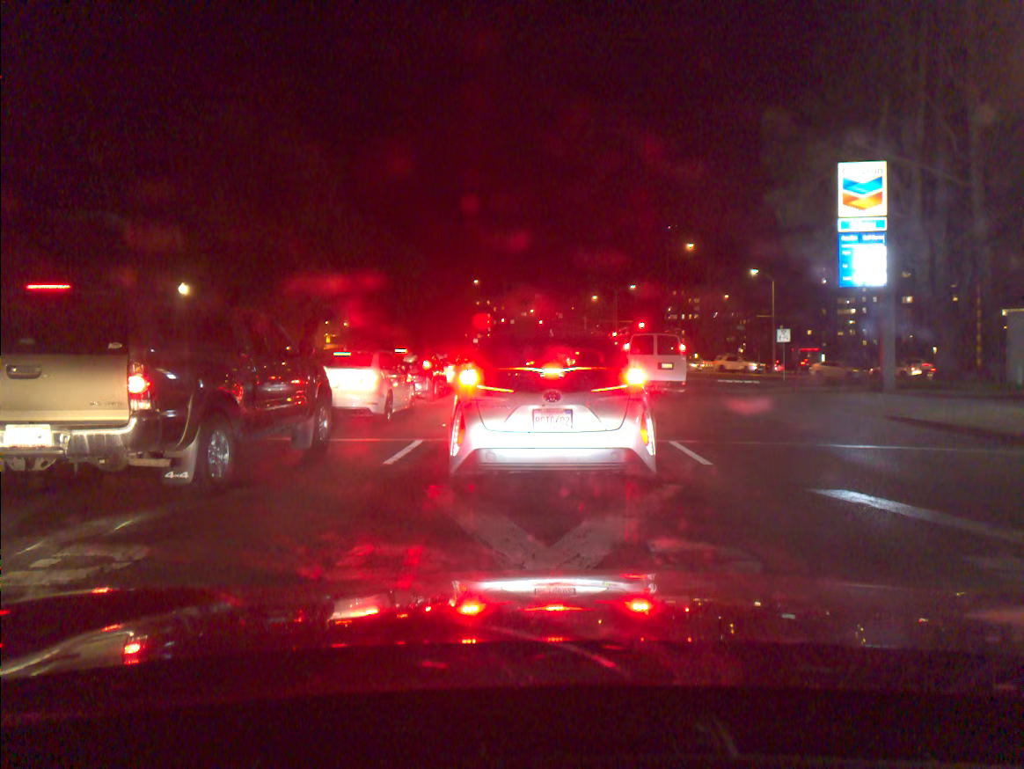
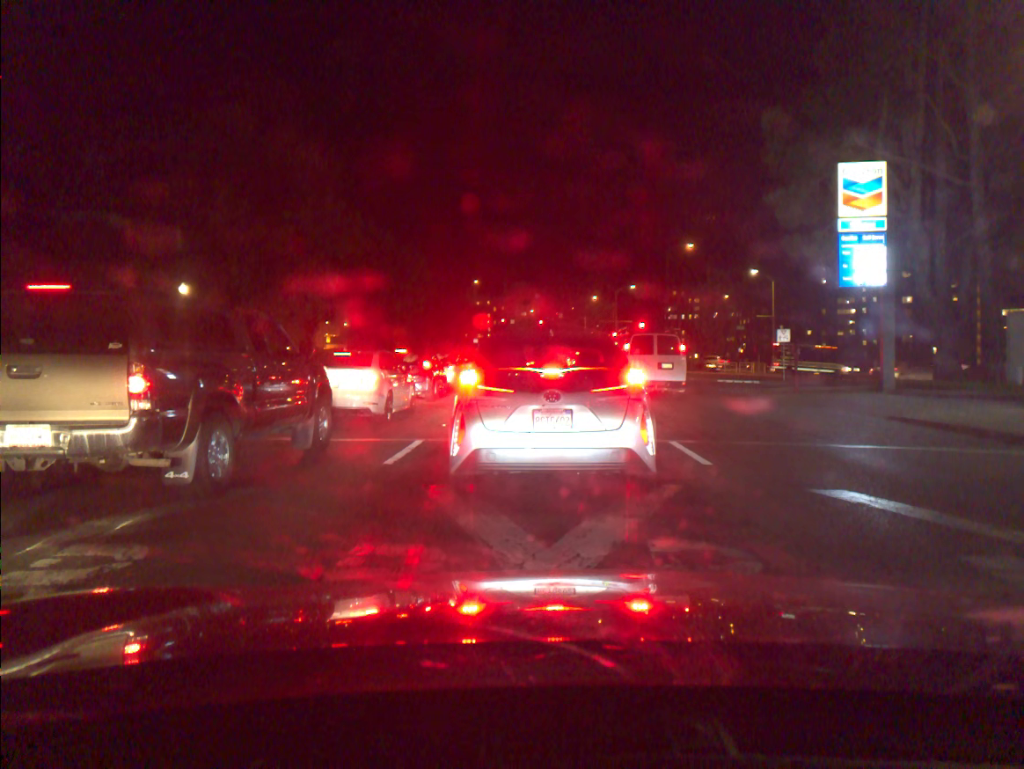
(0.0, 0.0) m; 0°
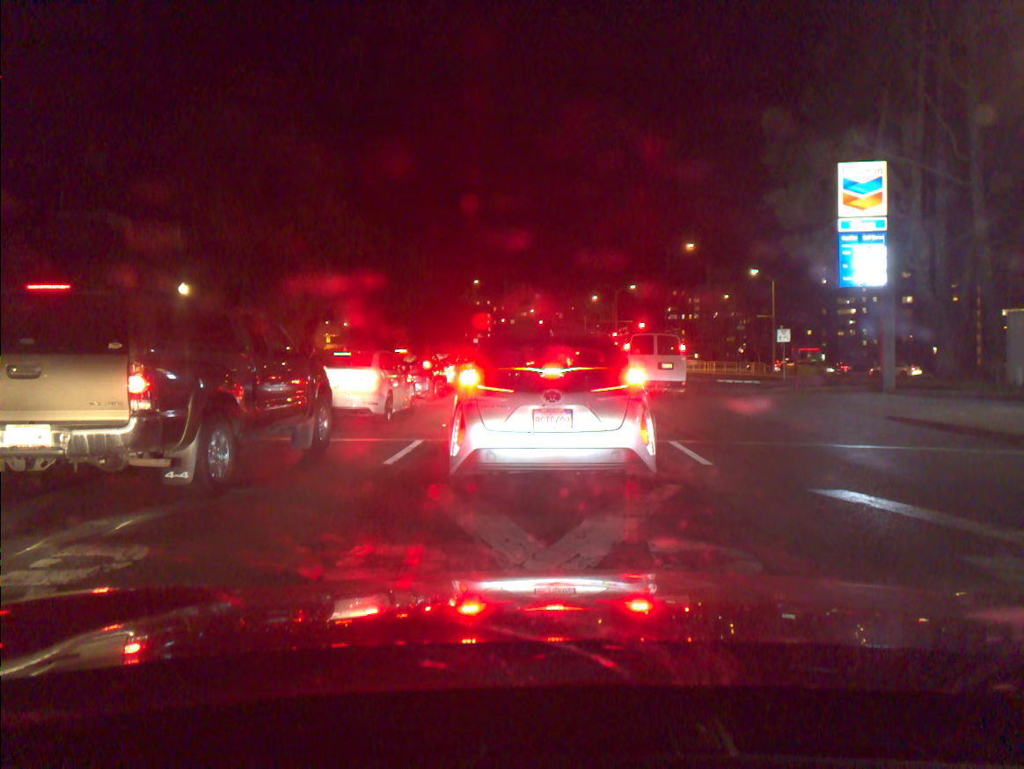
(0.0, 0.0) m; 0°
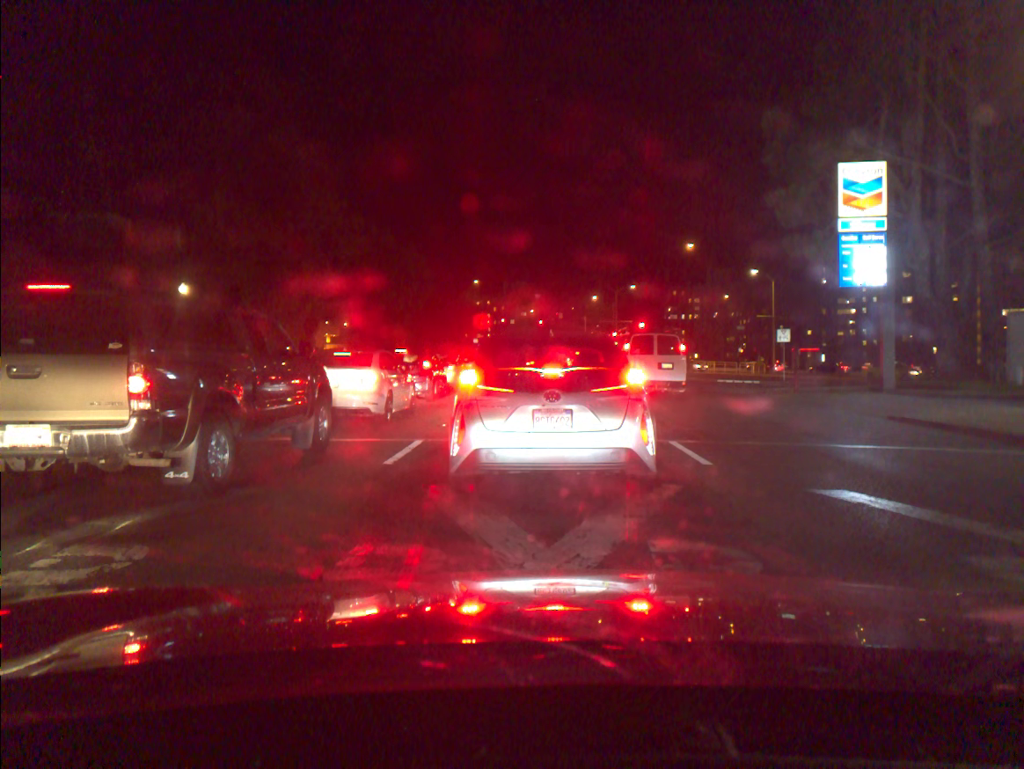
(0.0, 0.0) m; 0°
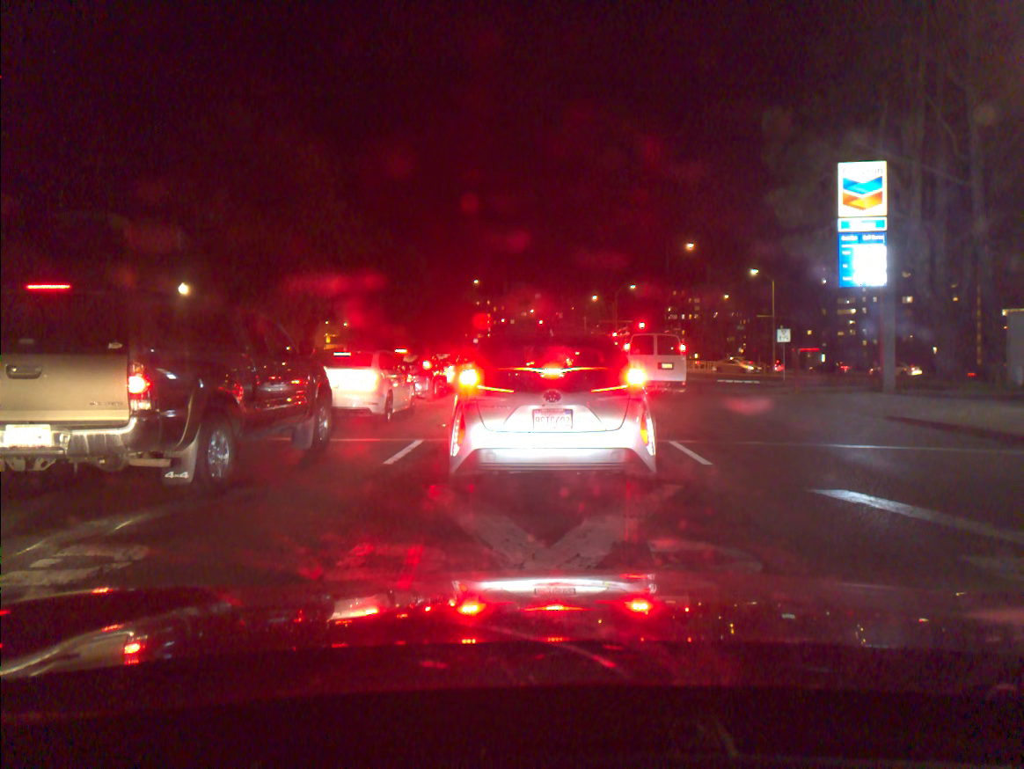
(0.0, 0.0) m; 0°
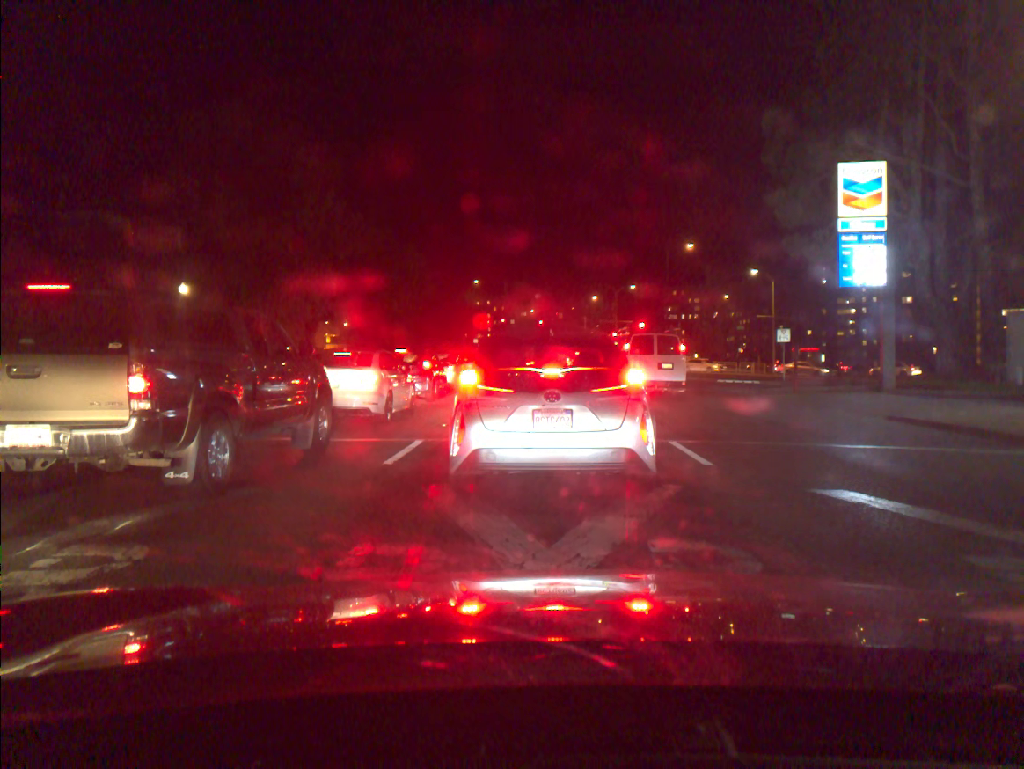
(0.0, 0.0) m; 0°
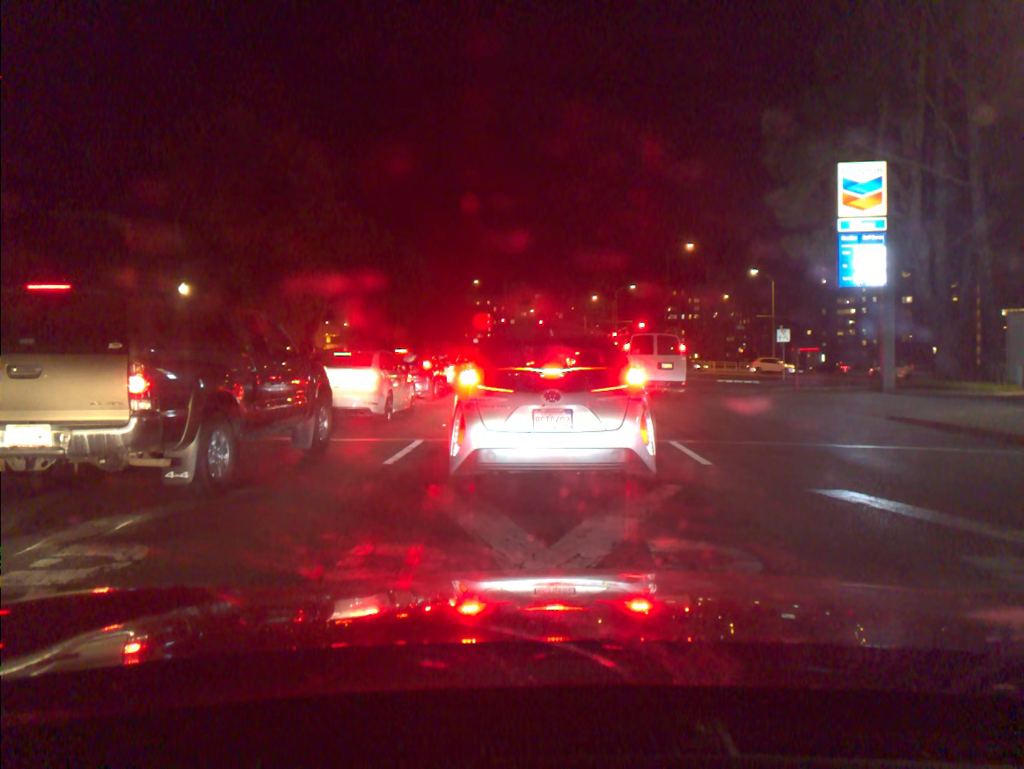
(0.0, 0.0) m; 0°
